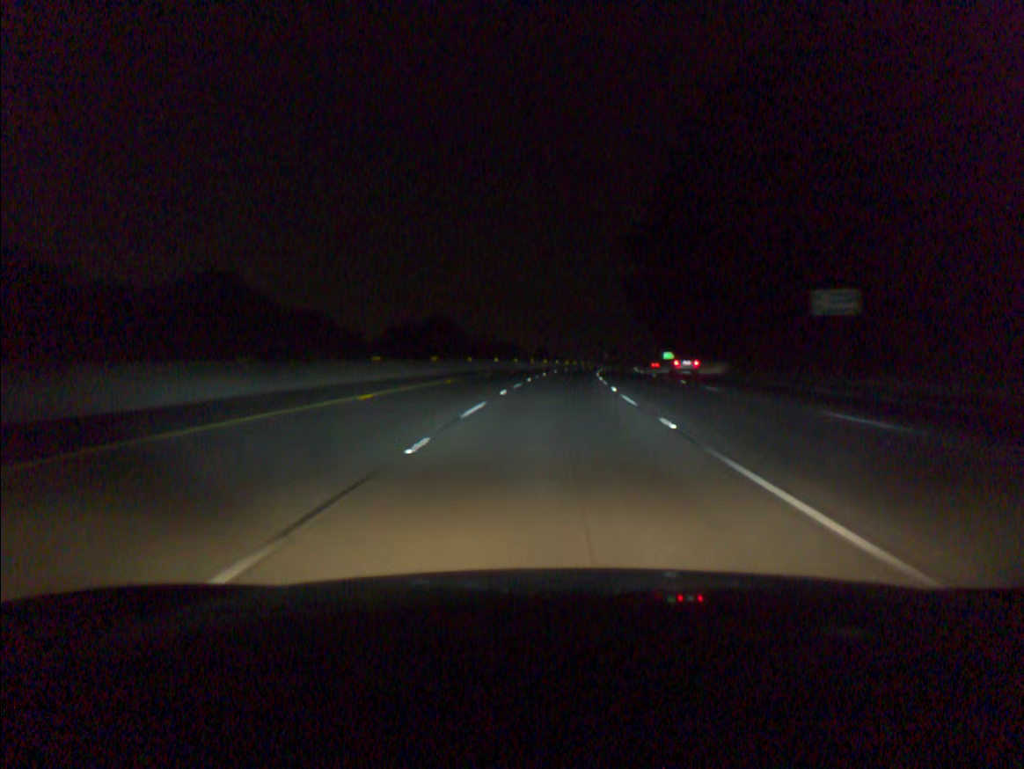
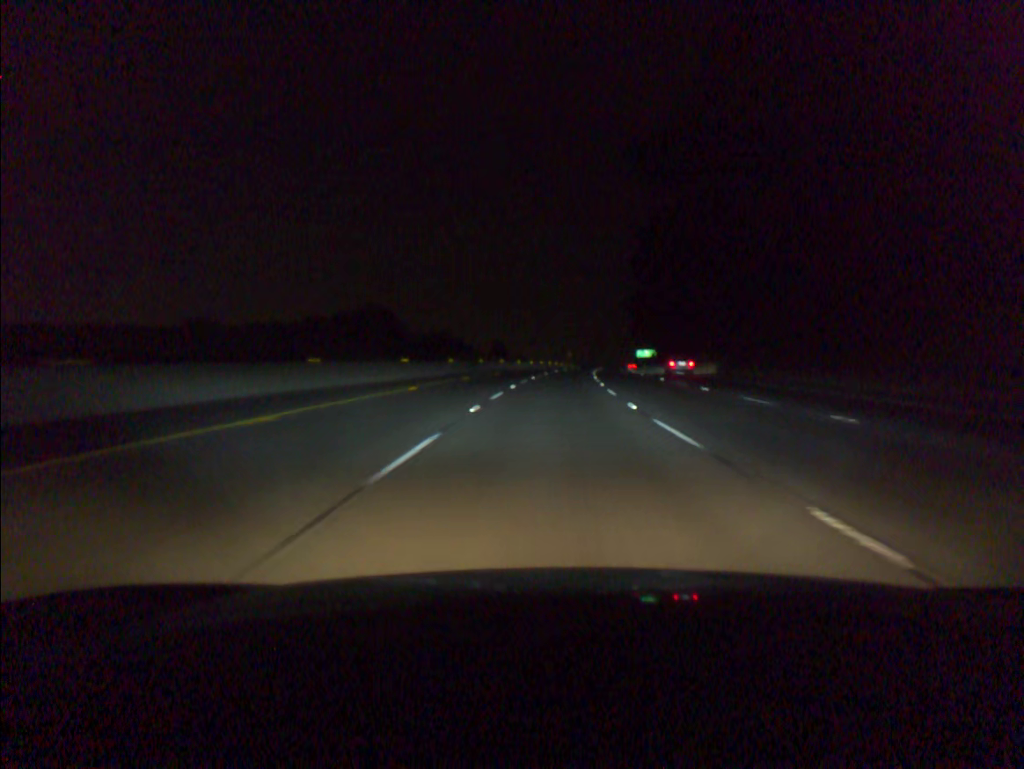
(+0.8, +36.6) m; +3°
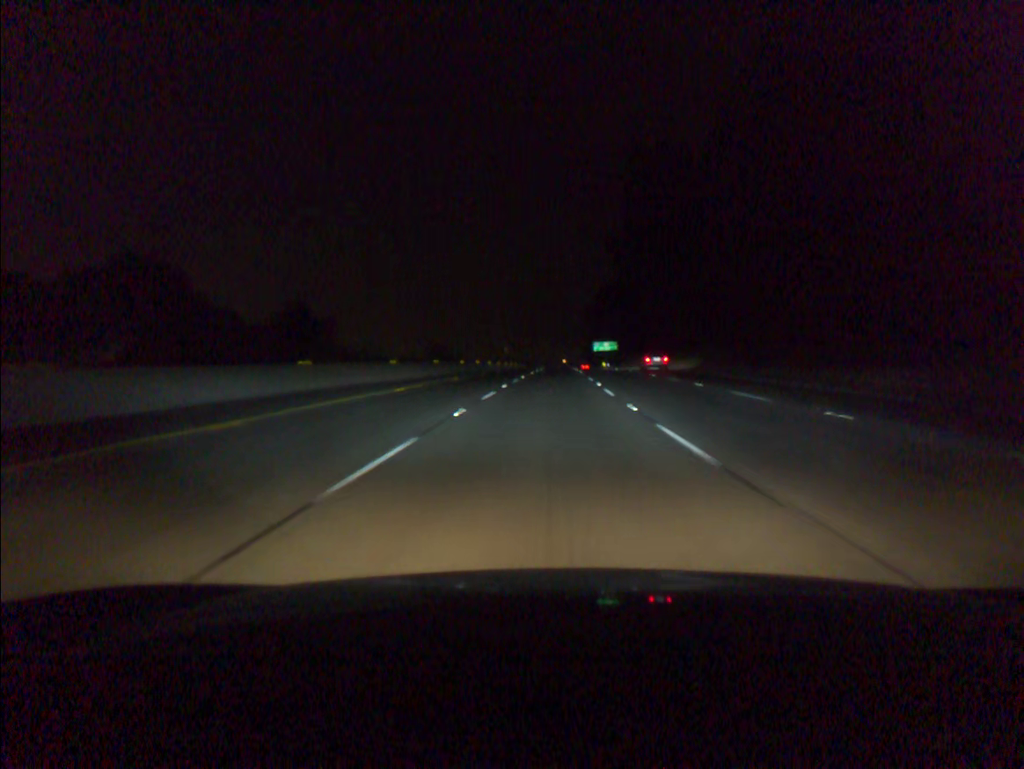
(+3.1, +73.5) m; +5°
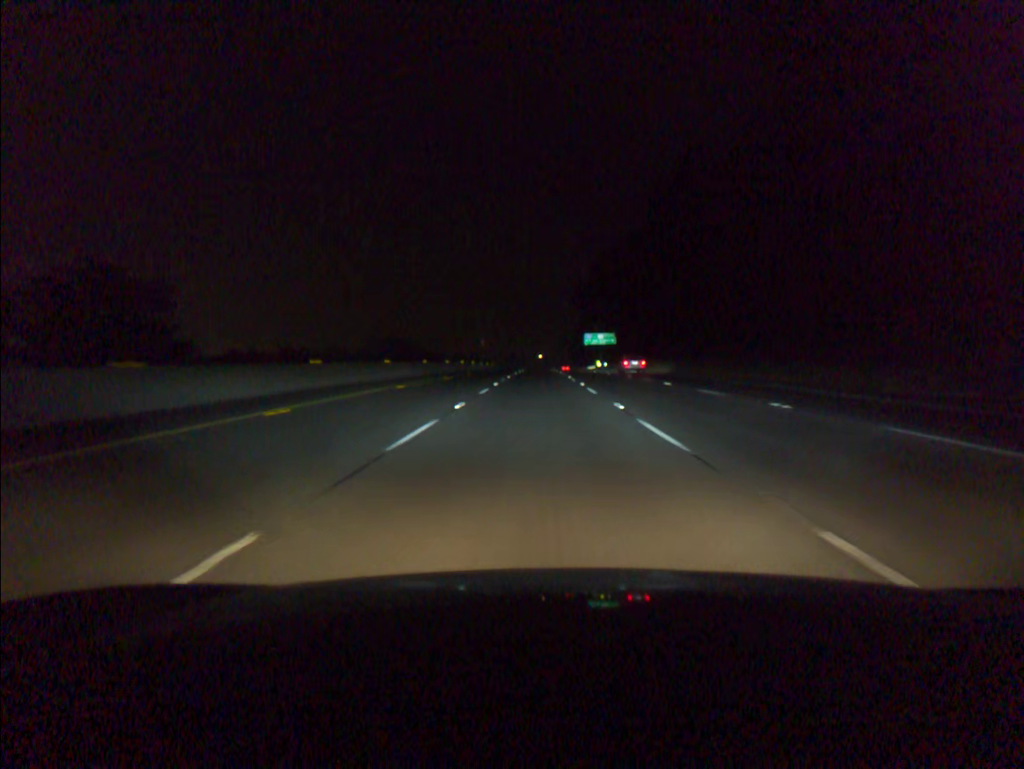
(+0.9, +55.3) m; +1°
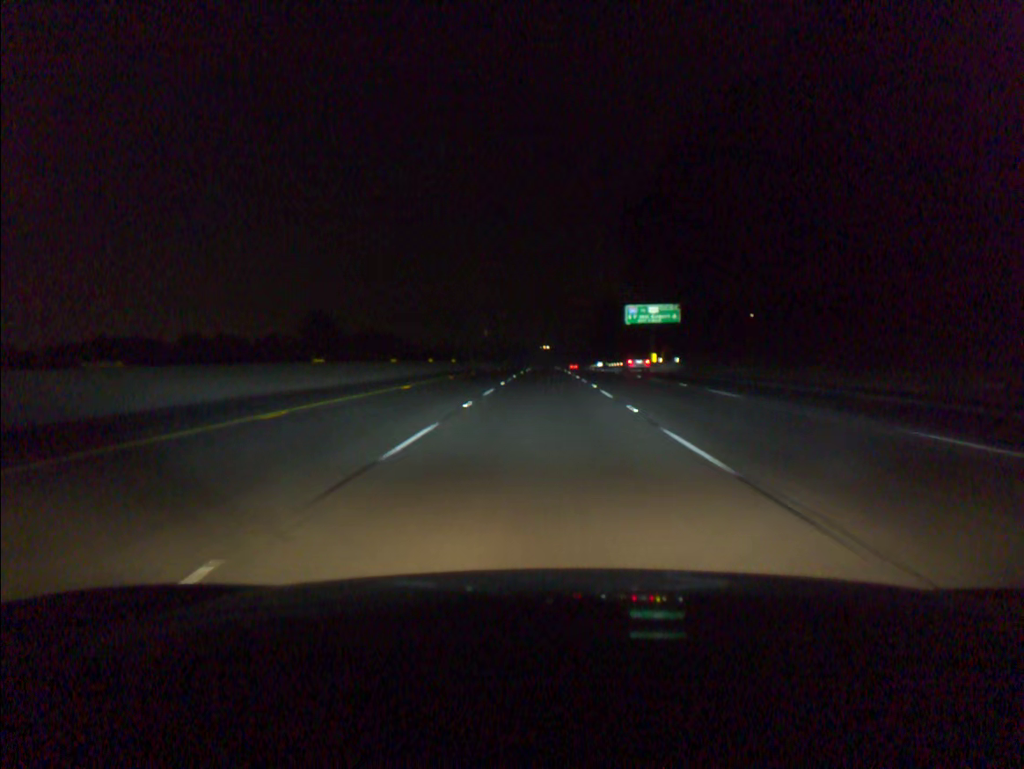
(-0.3, +73.7) m; 0°
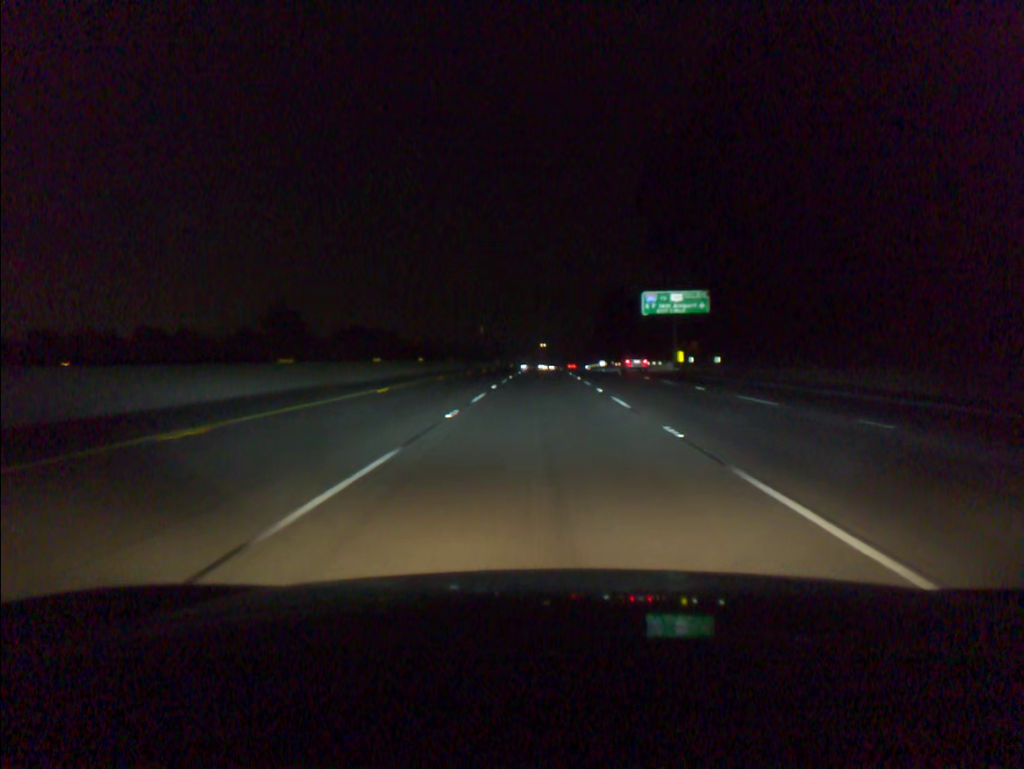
(0.0, +18.4) m; 0°
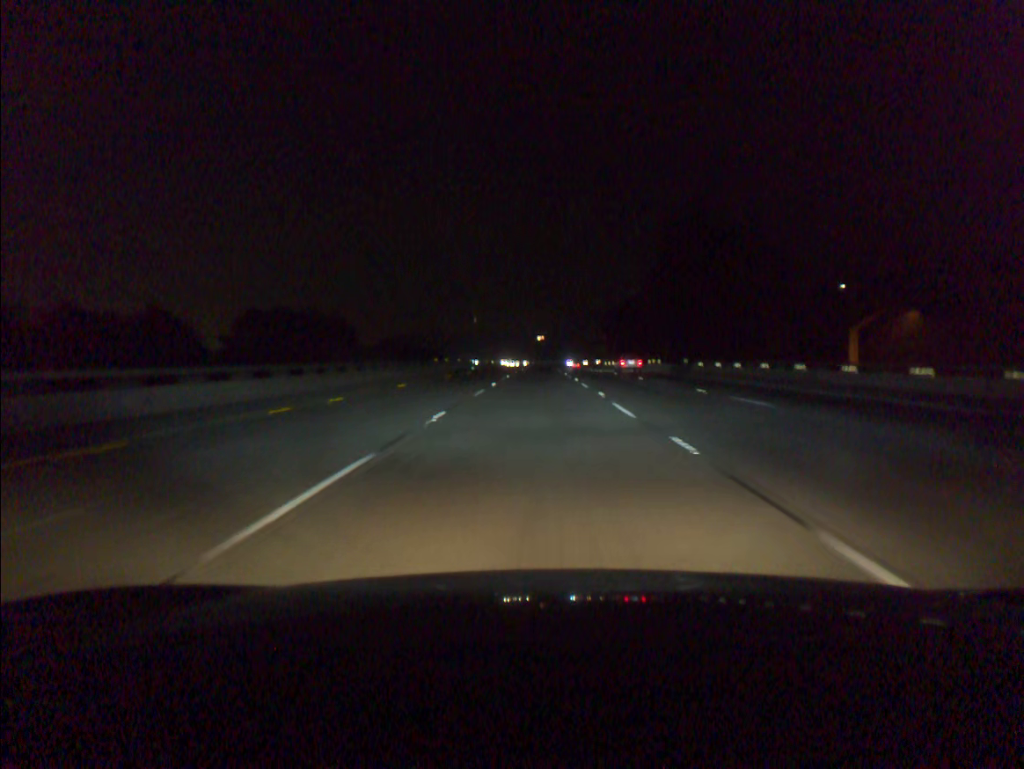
(+0.3, +73.6) m; 0°
